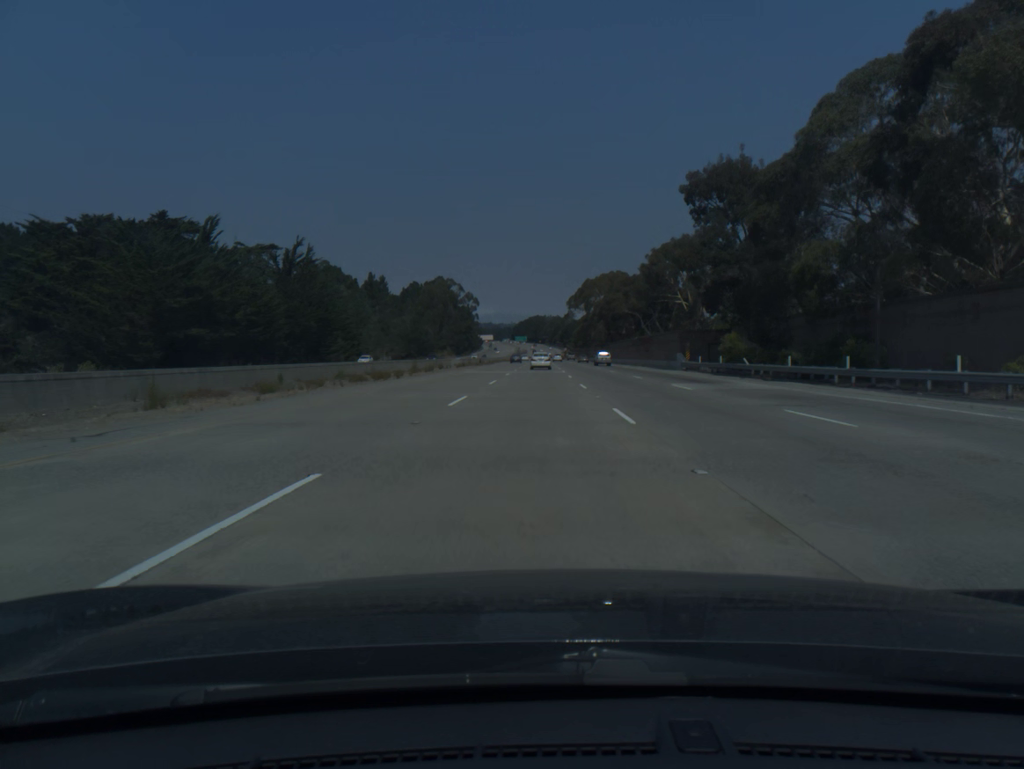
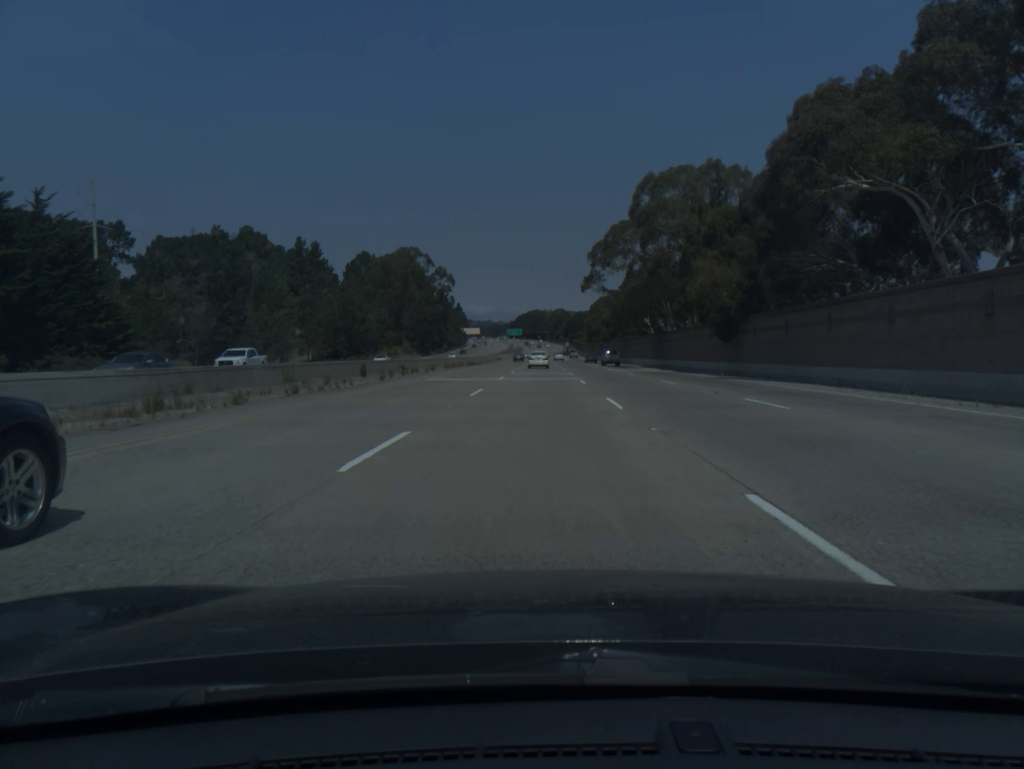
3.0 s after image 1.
(+0.1, +98.1) m; 0°
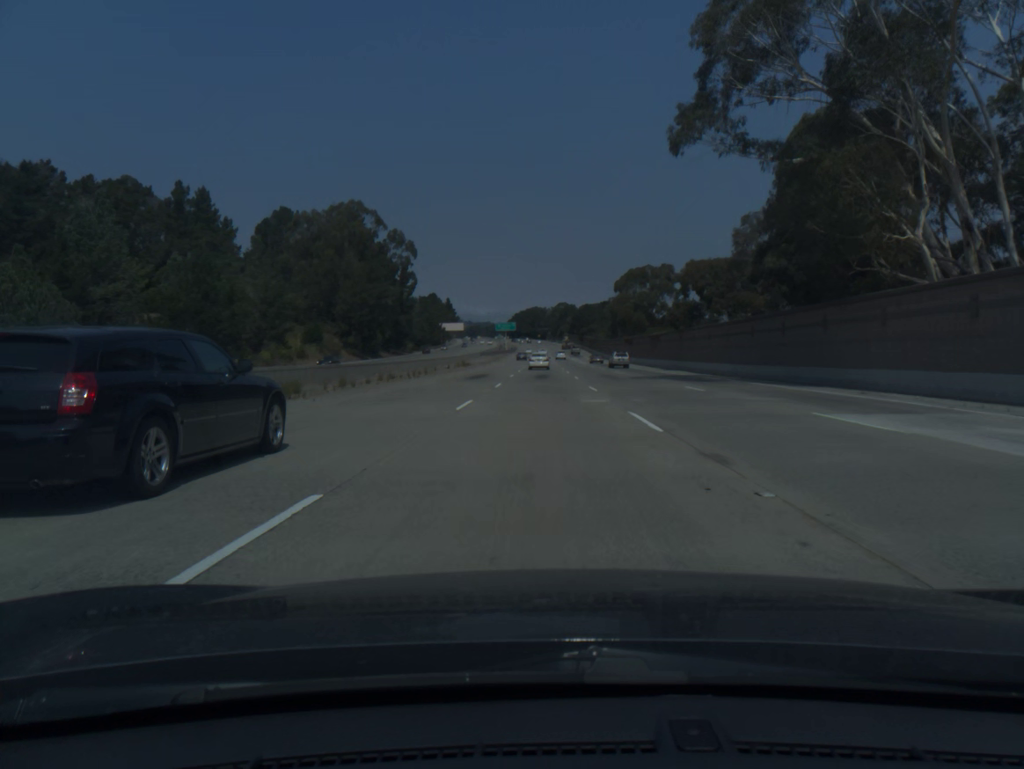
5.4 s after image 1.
(0.0, +78.3) m; 0°
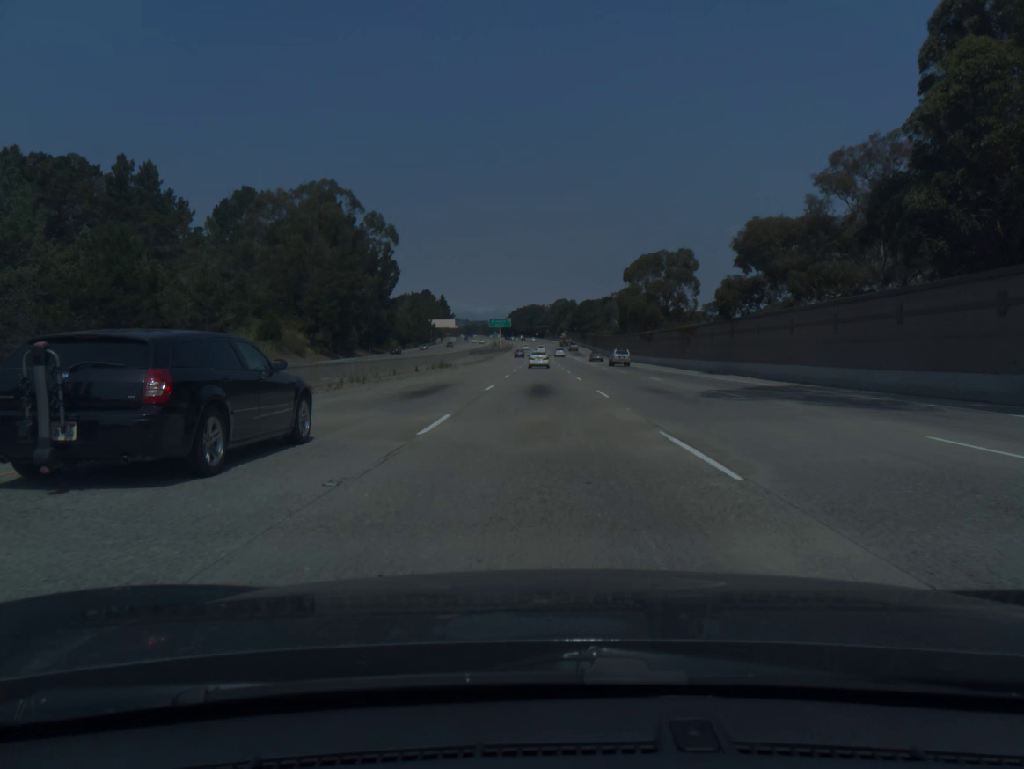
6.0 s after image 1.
(0.0, +19.6) m; 0°
